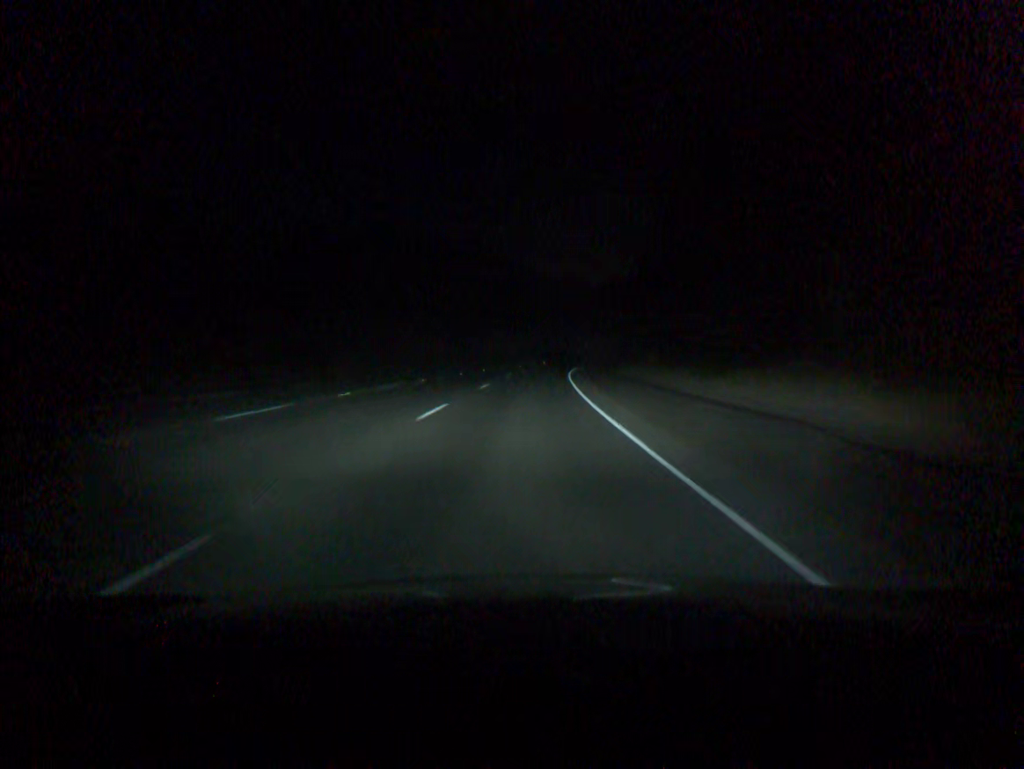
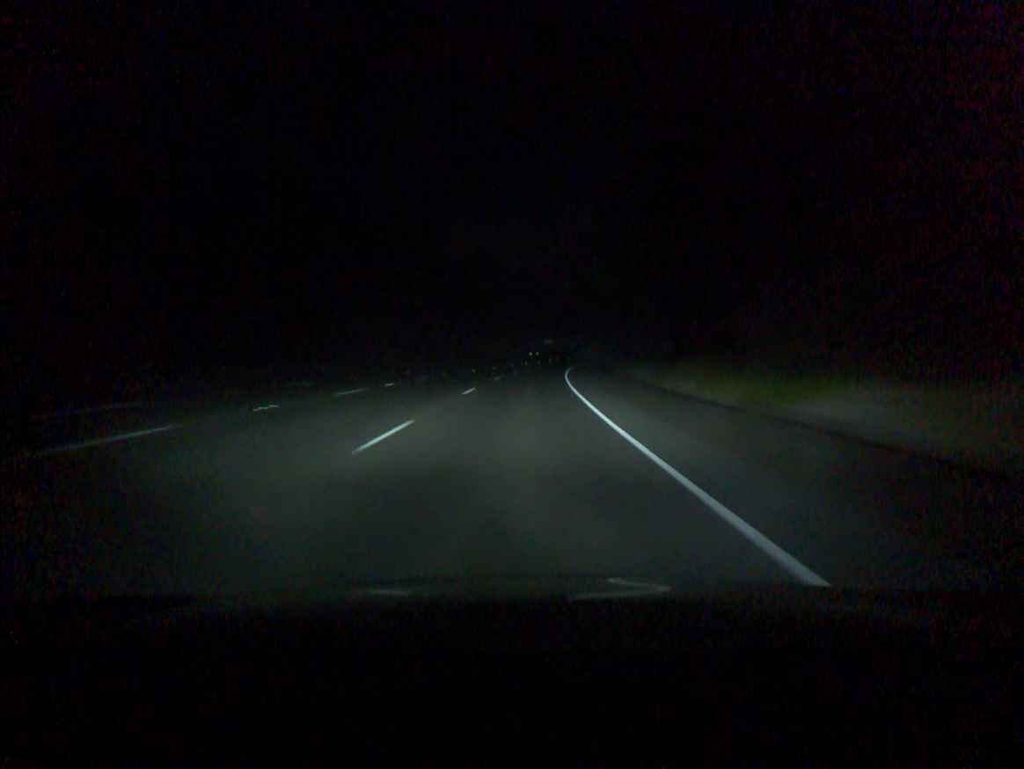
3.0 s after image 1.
(+5.4, +92.3) m; +7°
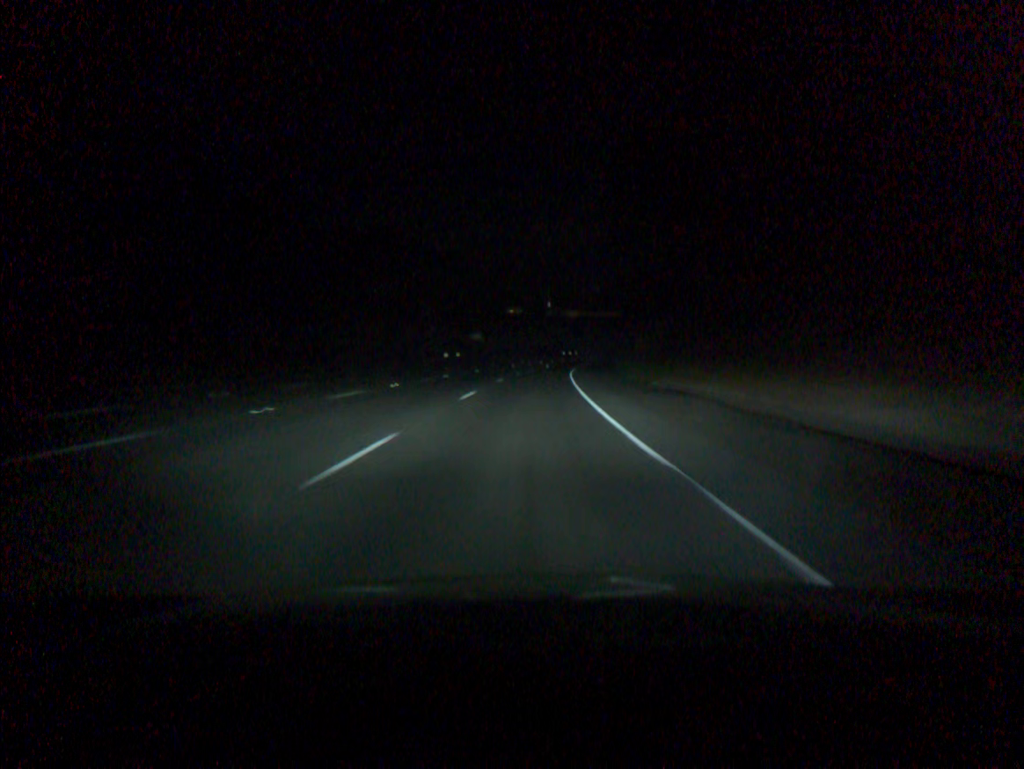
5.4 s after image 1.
(+3.2, +73.9) m; +5°
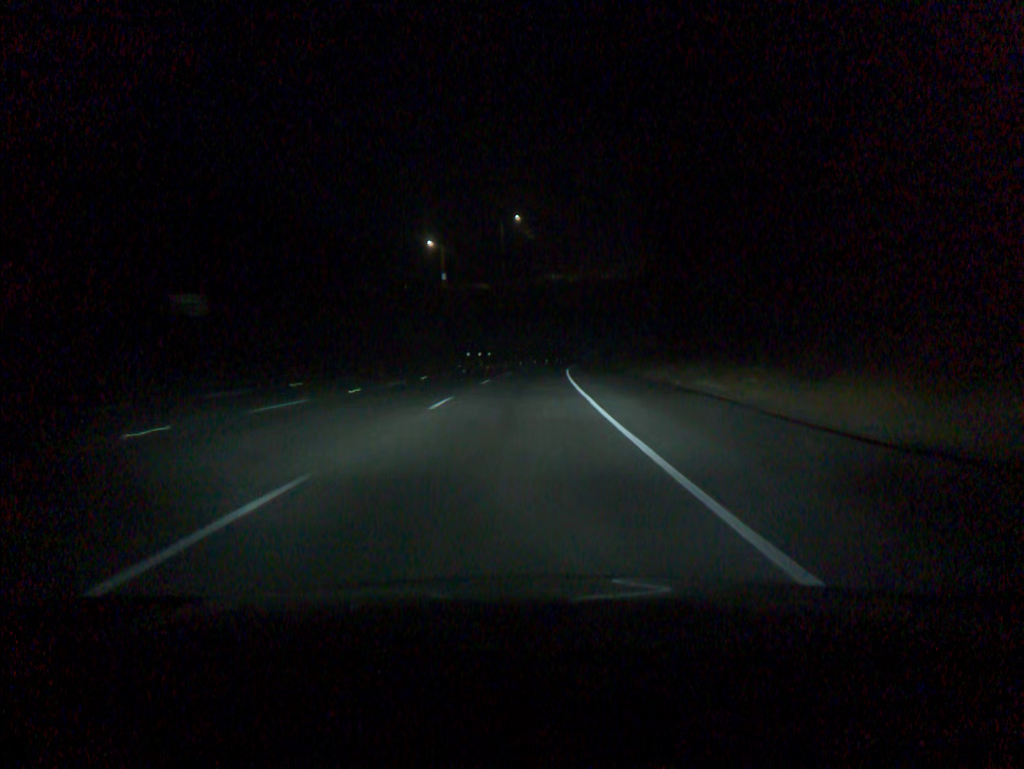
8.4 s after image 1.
(+5.7, +92.3) m; +7°
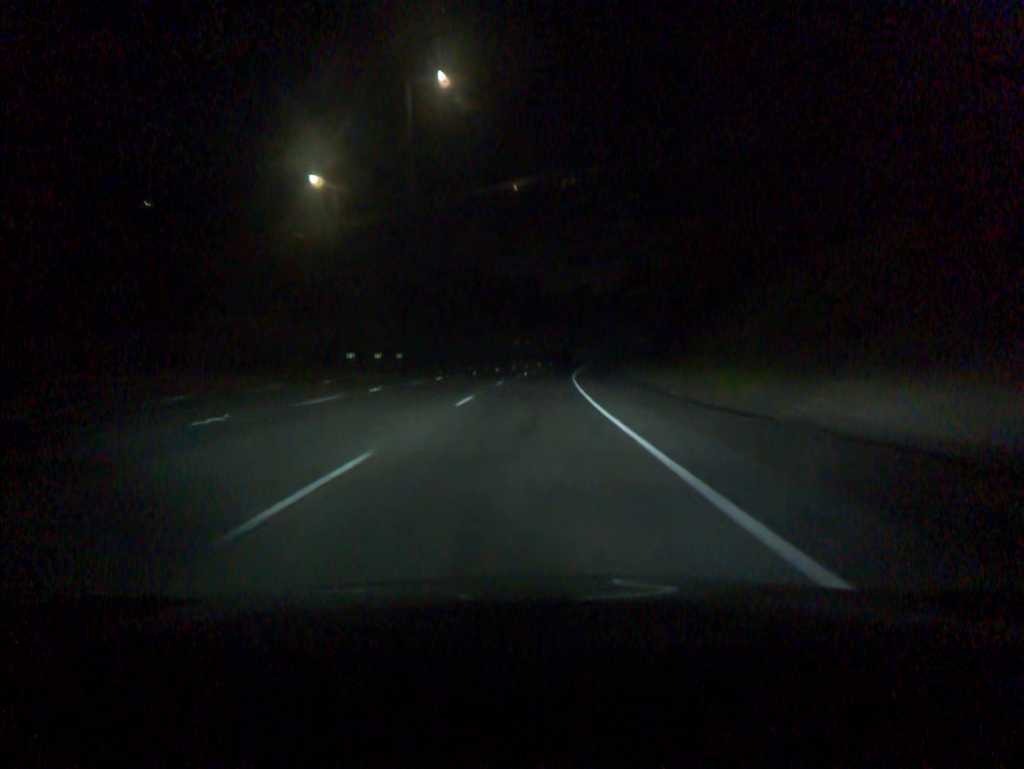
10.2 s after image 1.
(+1.7, +55.4) m; +4°
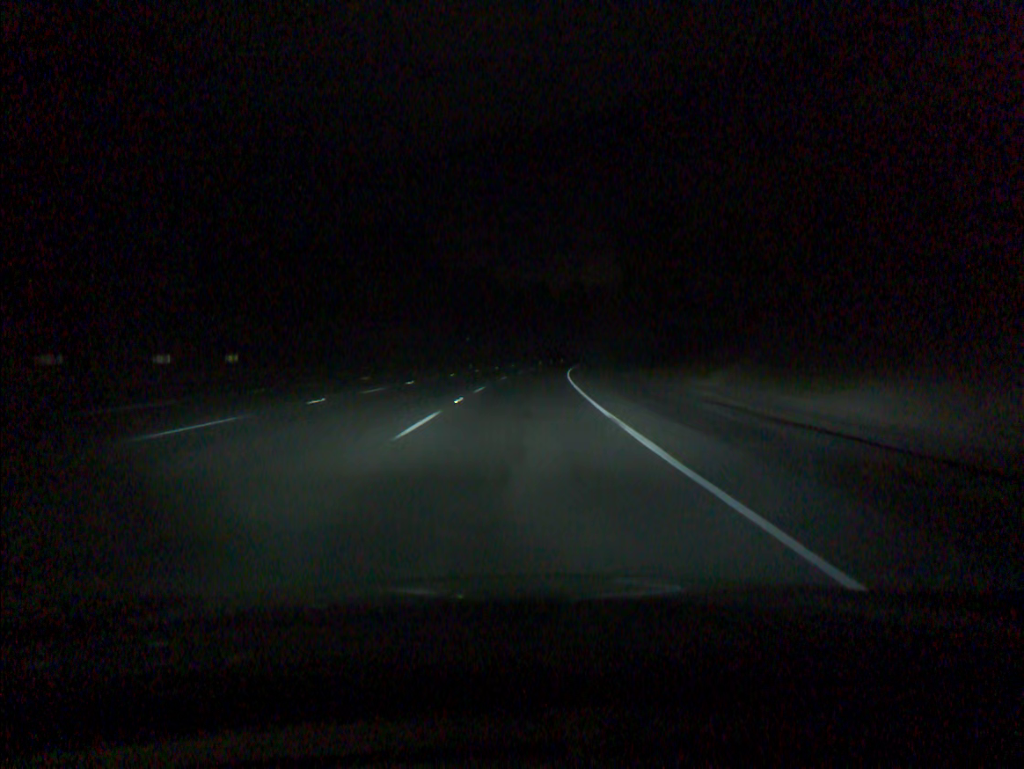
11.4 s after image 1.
(+0.9, +36.9) m; +3°
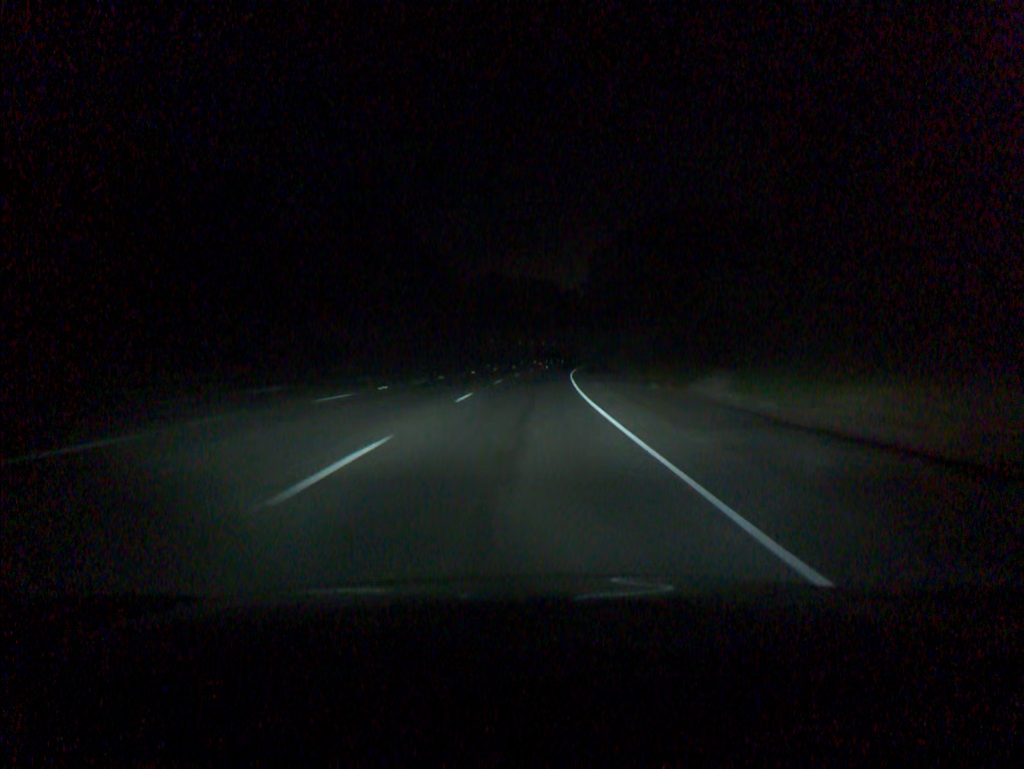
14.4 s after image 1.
(+5.1, +91.9) m; +6°
